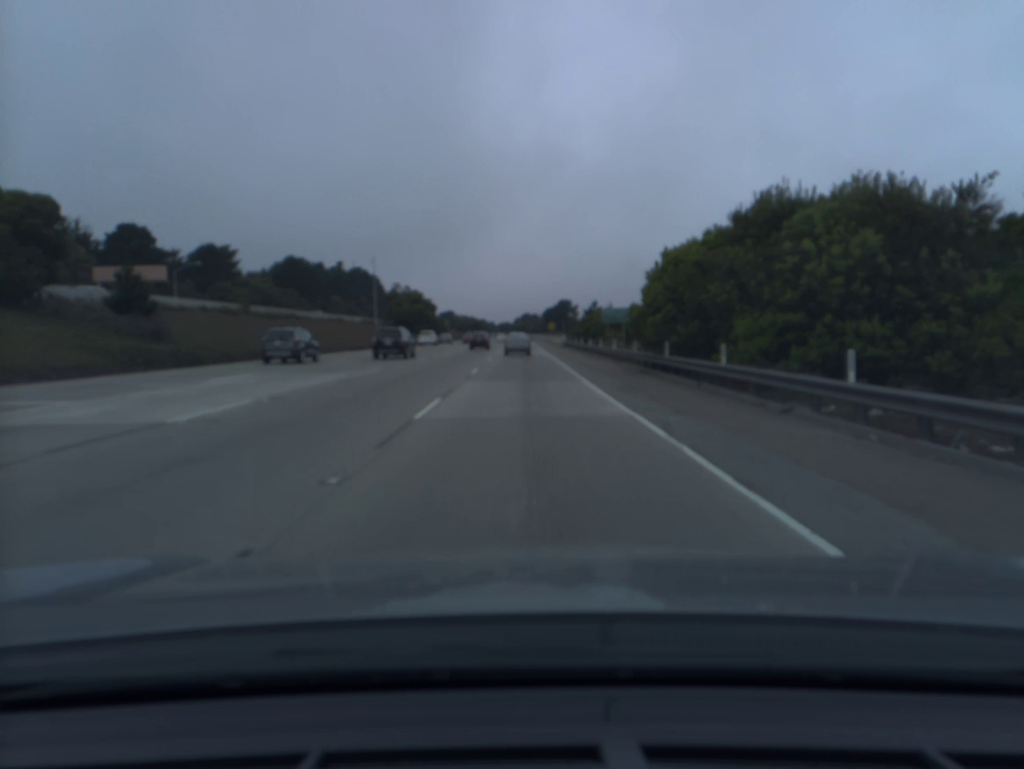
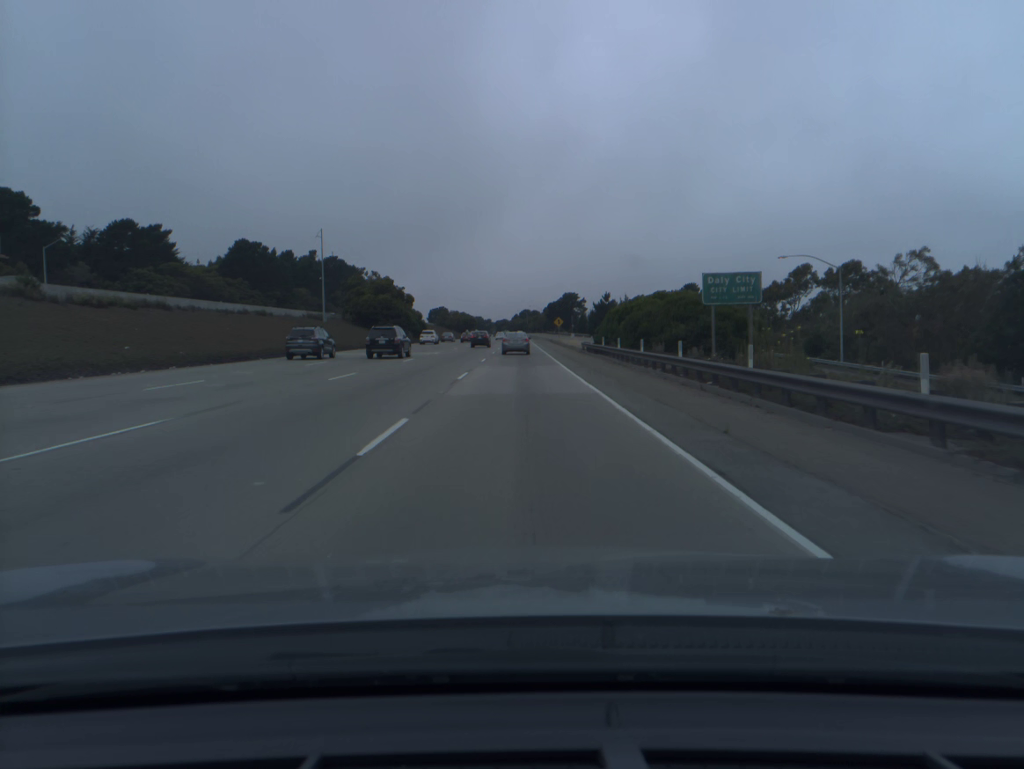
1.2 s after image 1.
(+0.1, +32.7) m; 0°
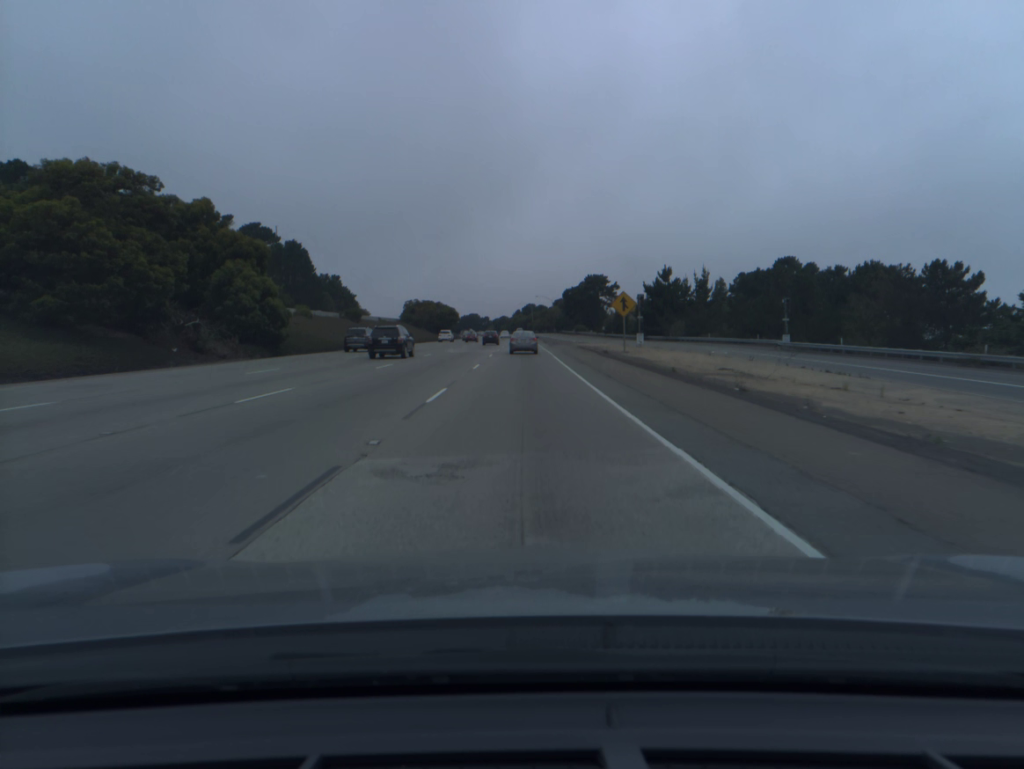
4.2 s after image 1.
(-0.2, +80.9) m; 0°
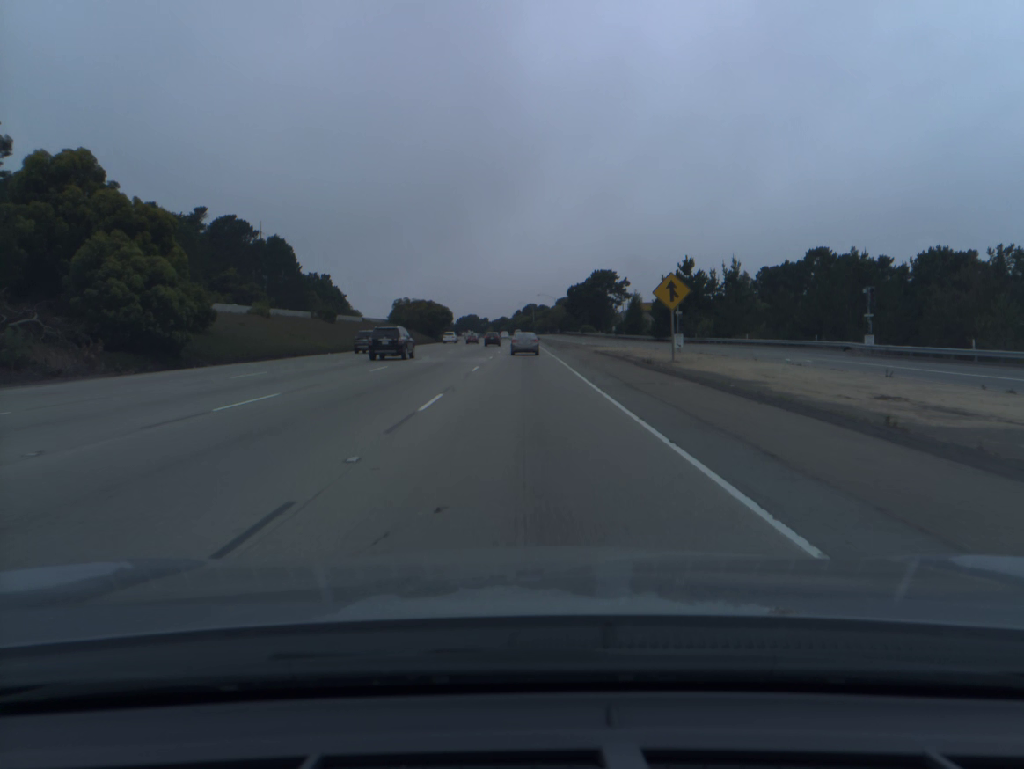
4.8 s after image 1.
(0.0, +16.1) m; 0°
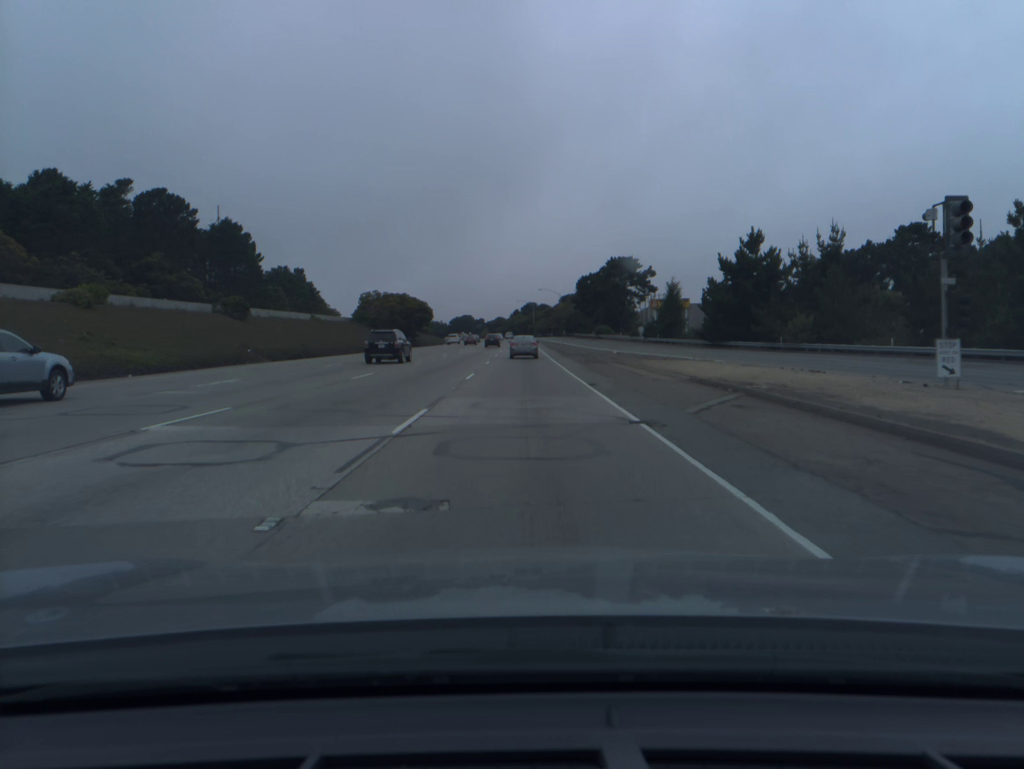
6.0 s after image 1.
(0.0, +32.0) m; 0°
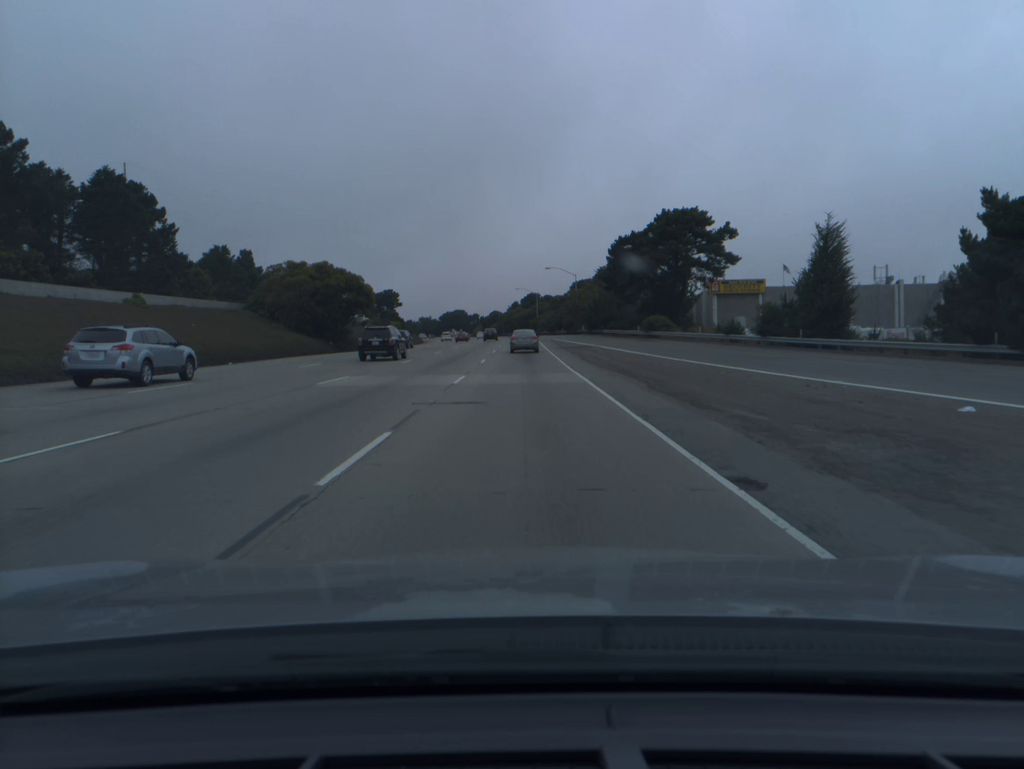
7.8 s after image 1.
(0.0, +47.8) m; 0°
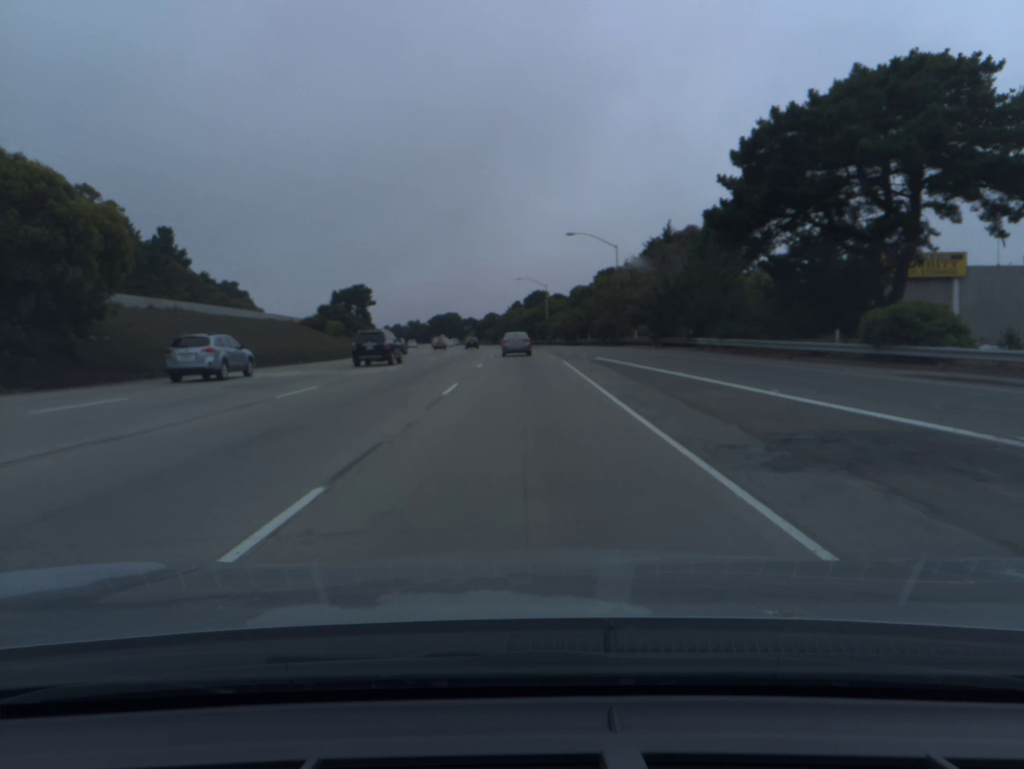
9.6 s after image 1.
(-0.1, +47.4) m; 0°
